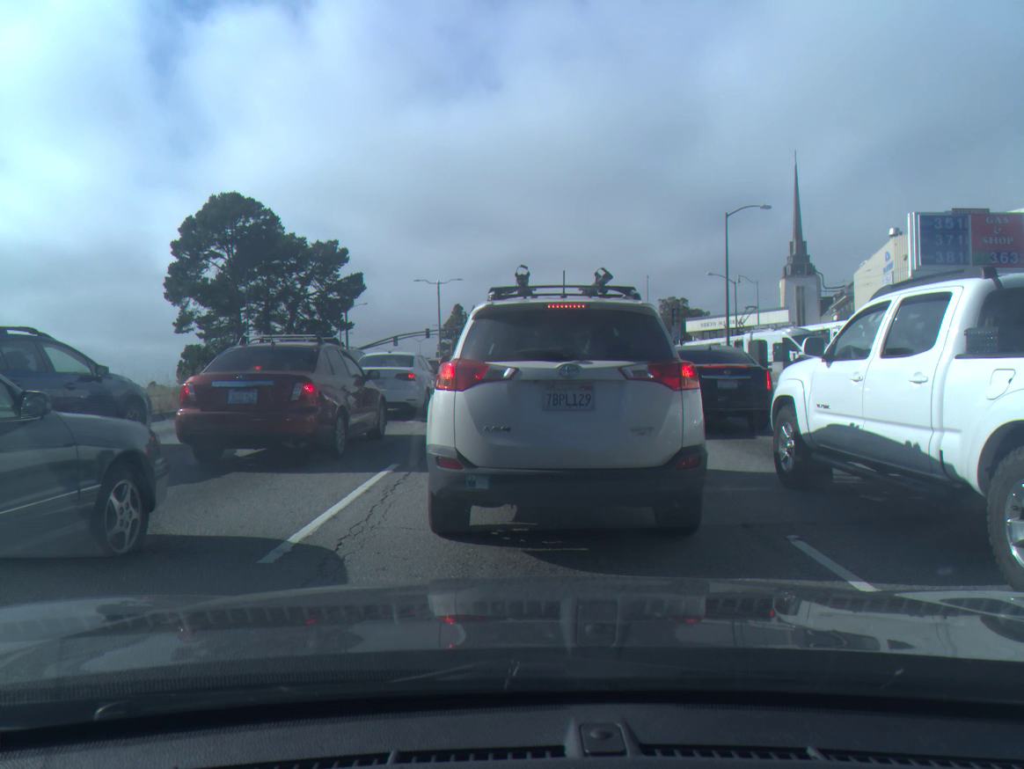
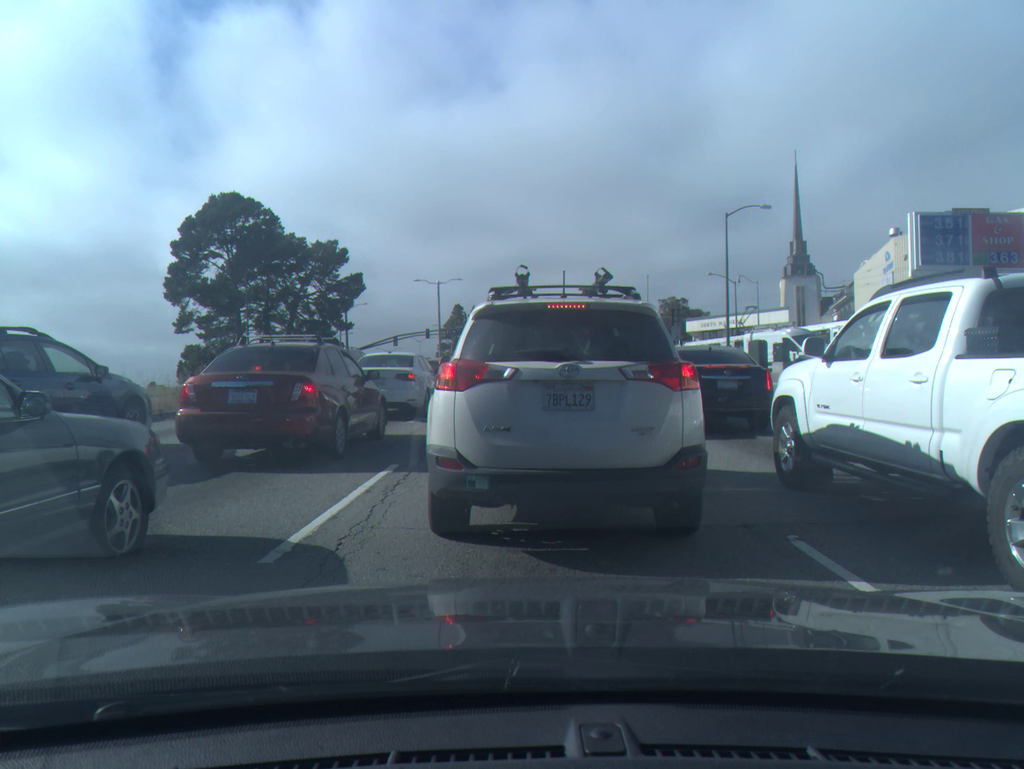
(0.0, 0.0) m; 0°
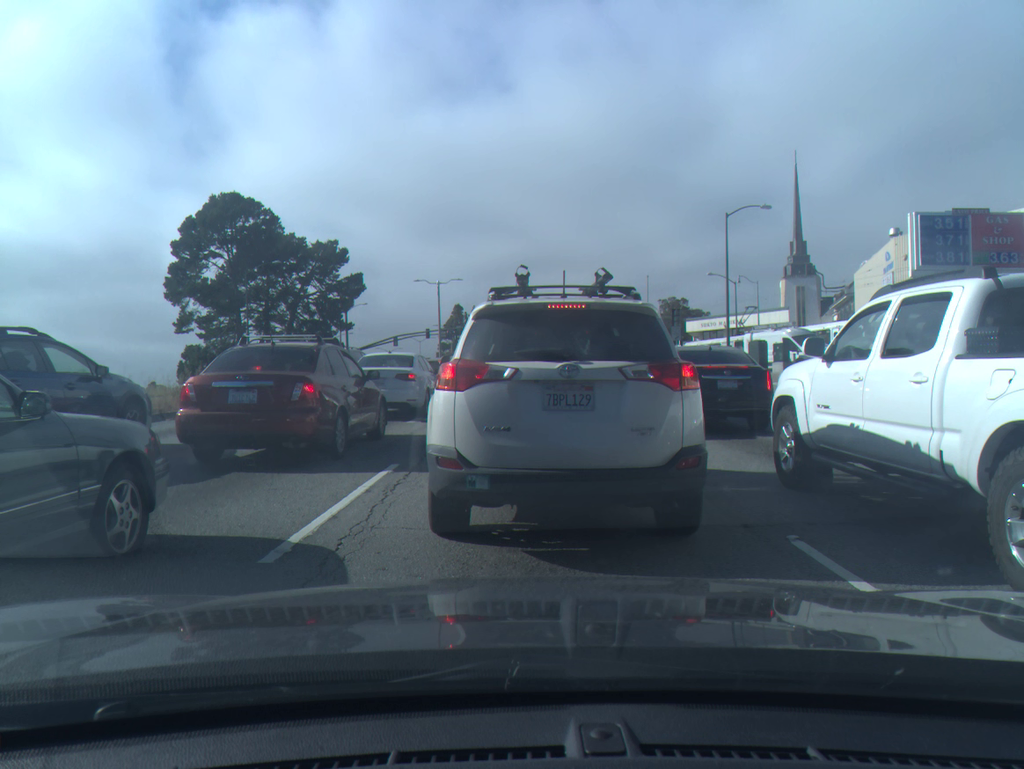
(0.0, 0.0) m; 0°
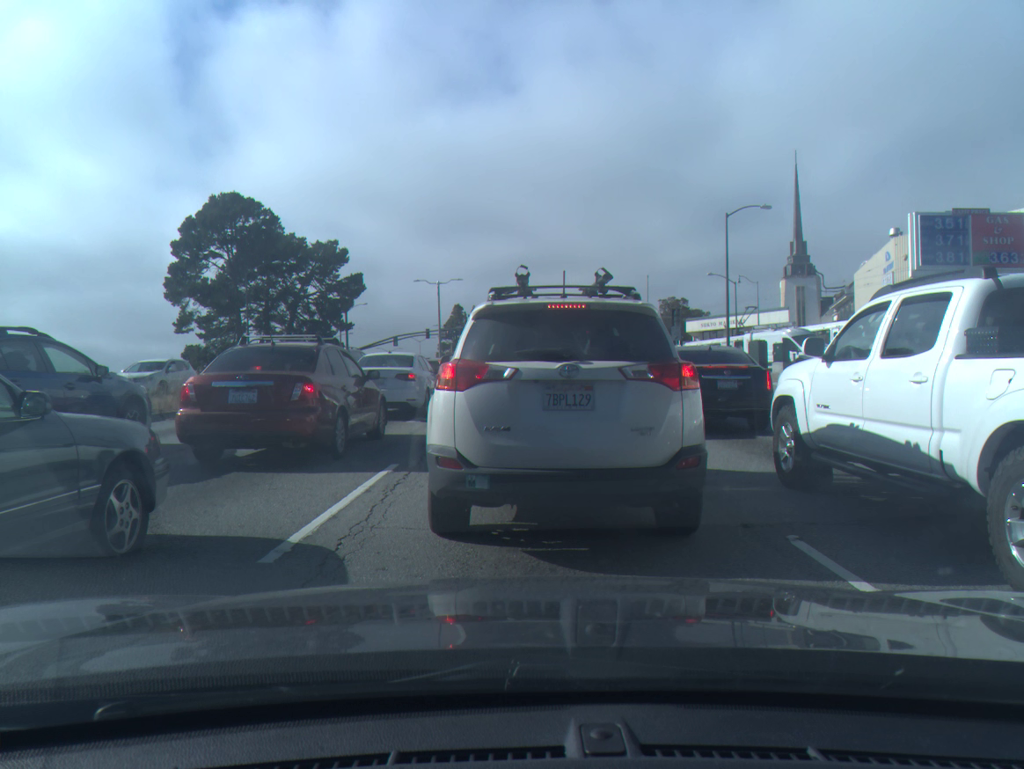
(0.0, 0.0) m; 0°
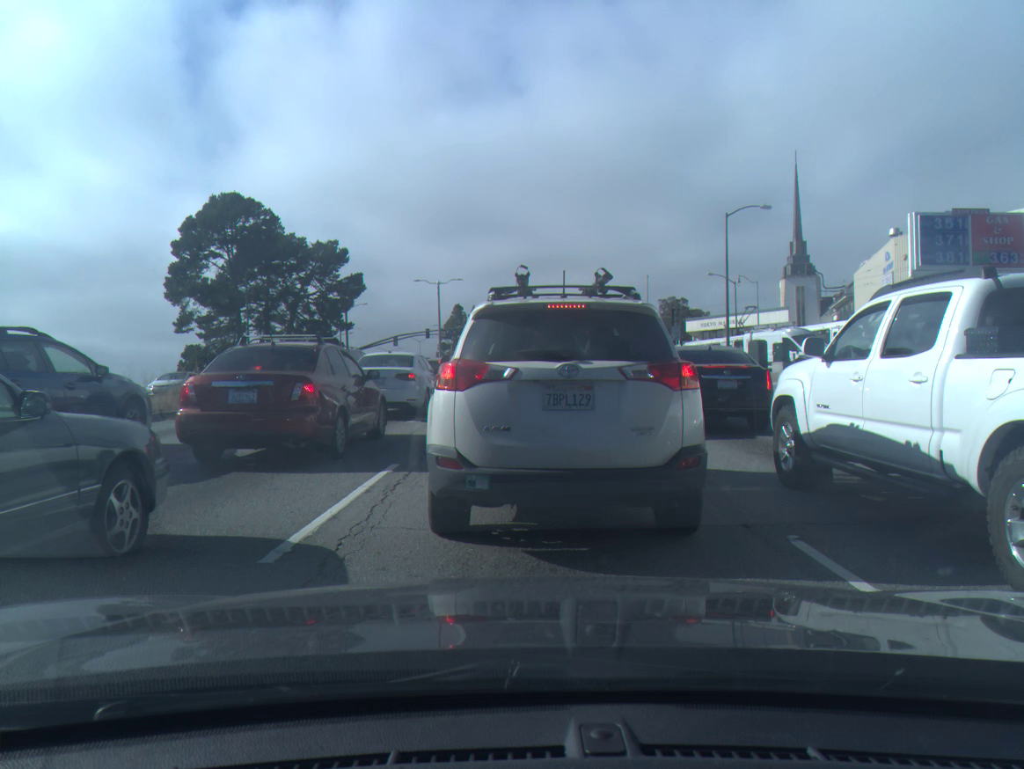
(0.0, 0.0) m; 0°
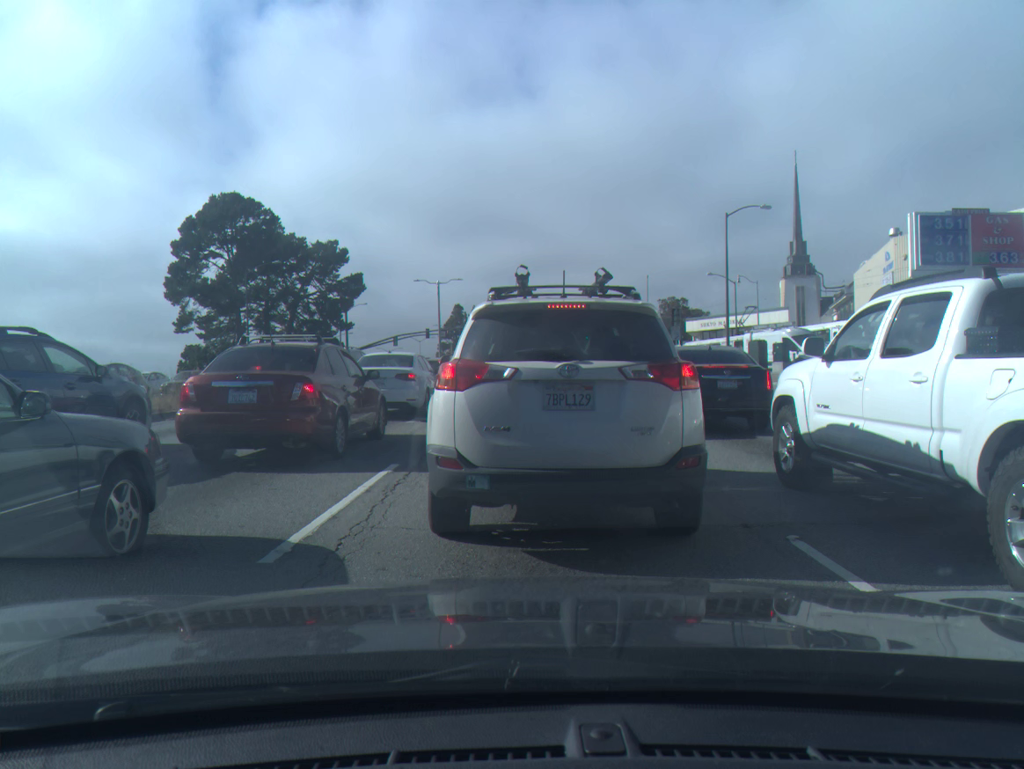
(0.0, -0.1) m; 0°
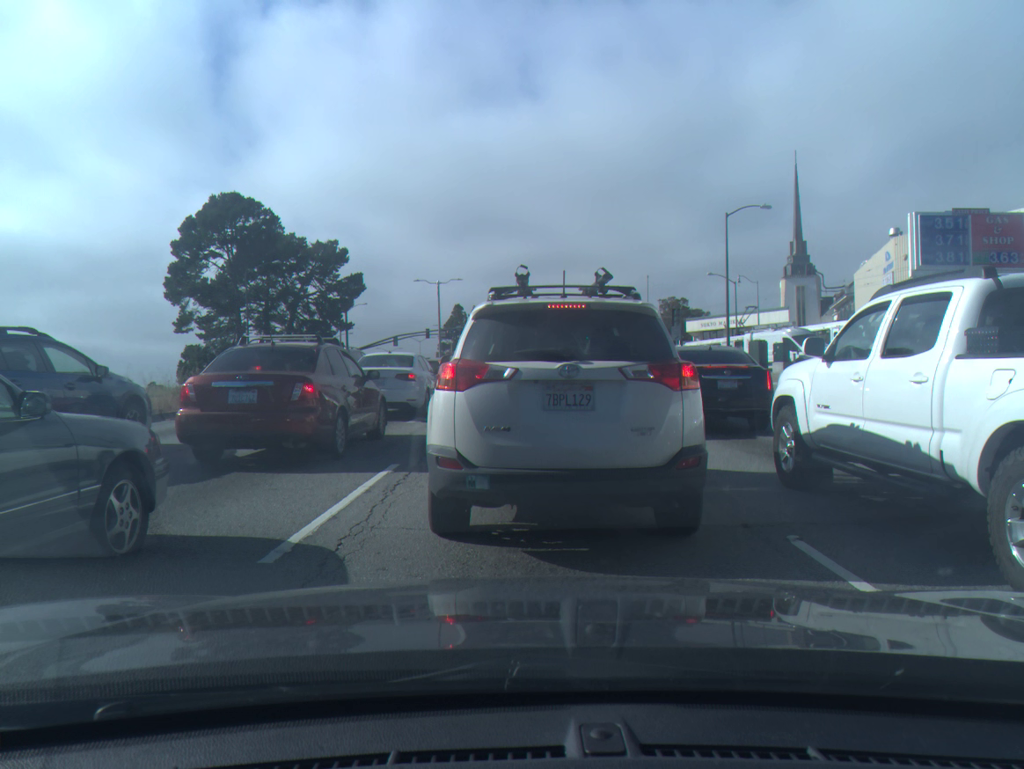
(0.0, 0.0) m; 0°
